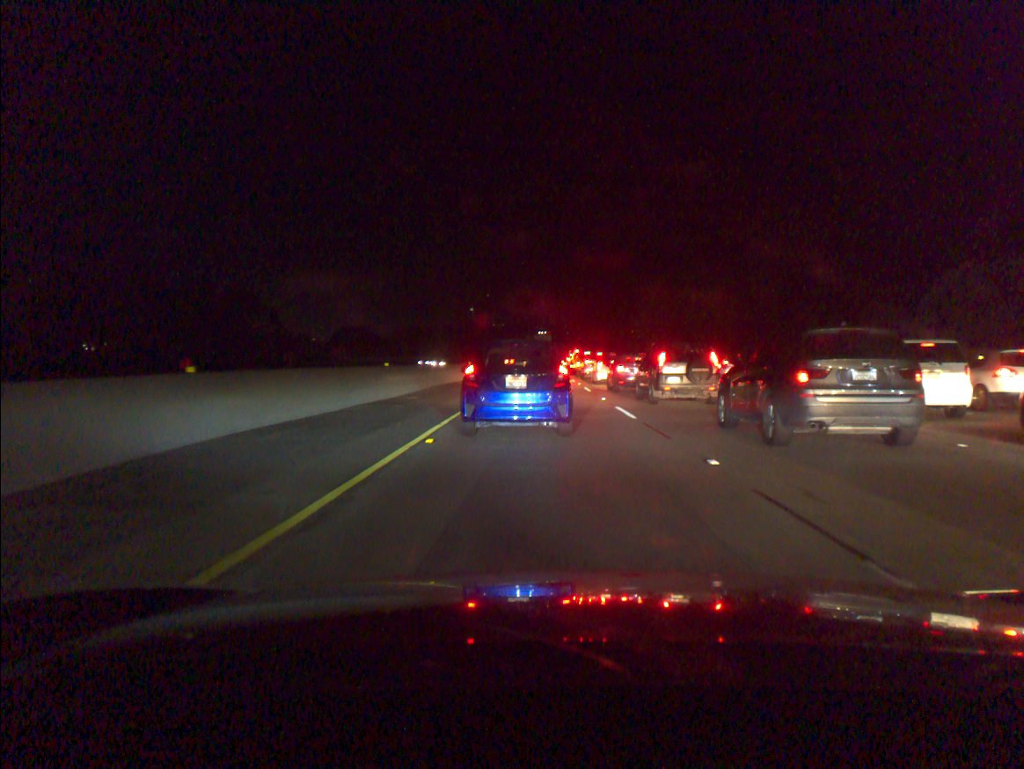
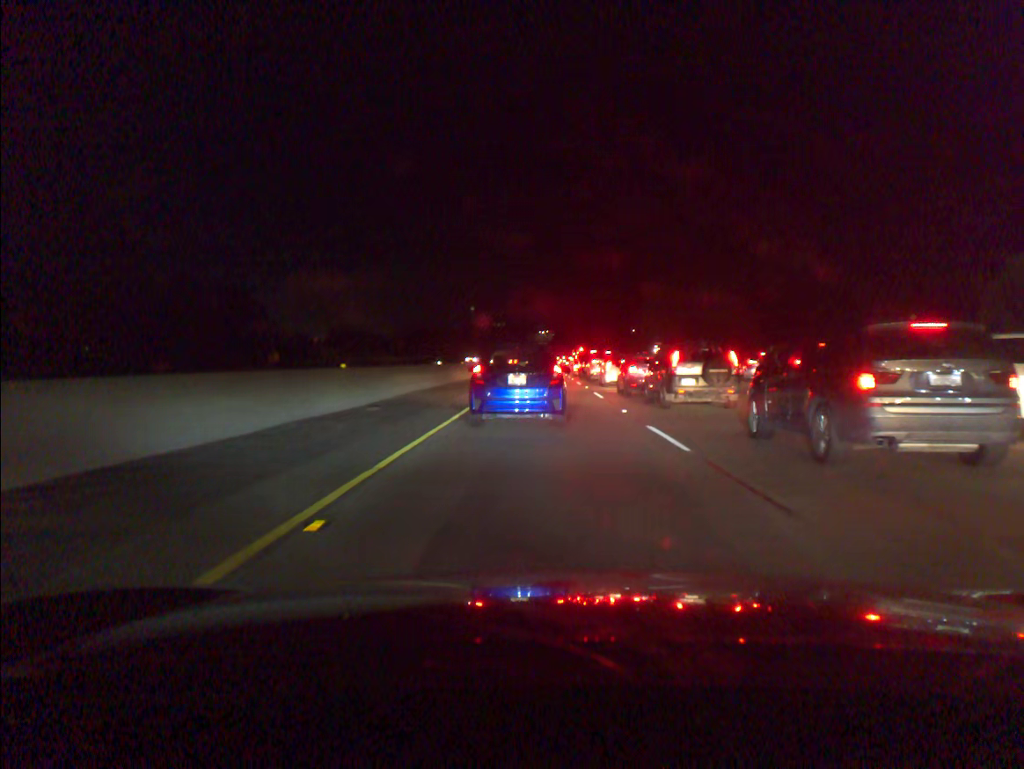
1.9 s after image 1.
(0.0, +5.7) m; -1°
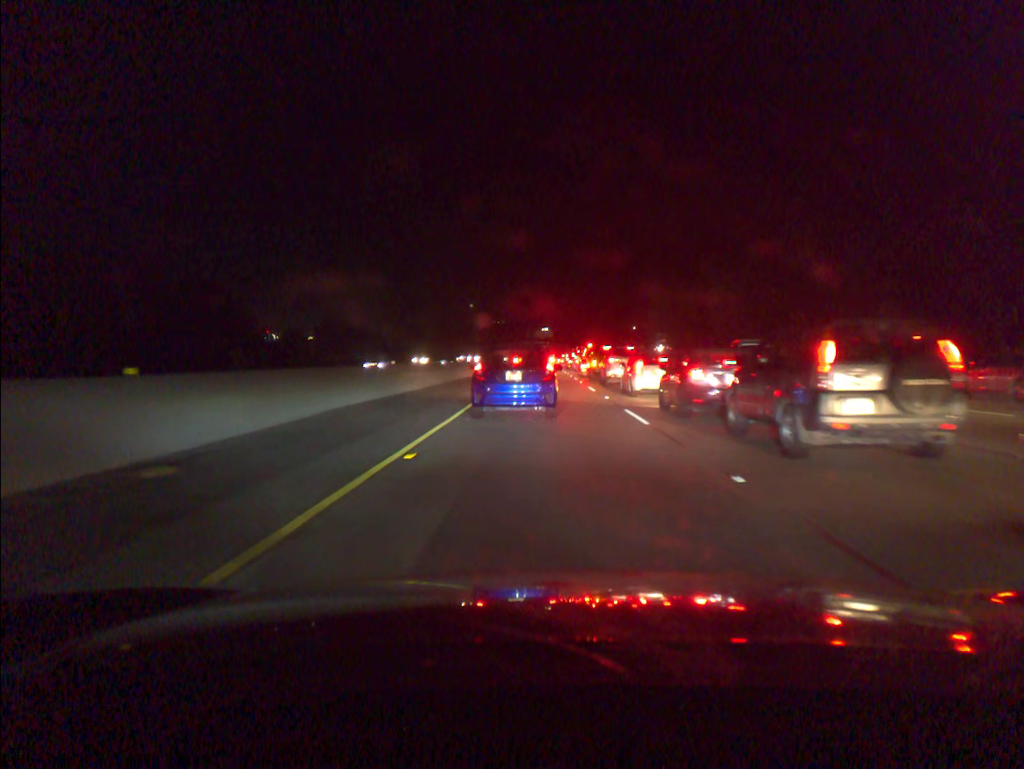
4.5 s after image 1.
(0.0, +10.4) m; 0°
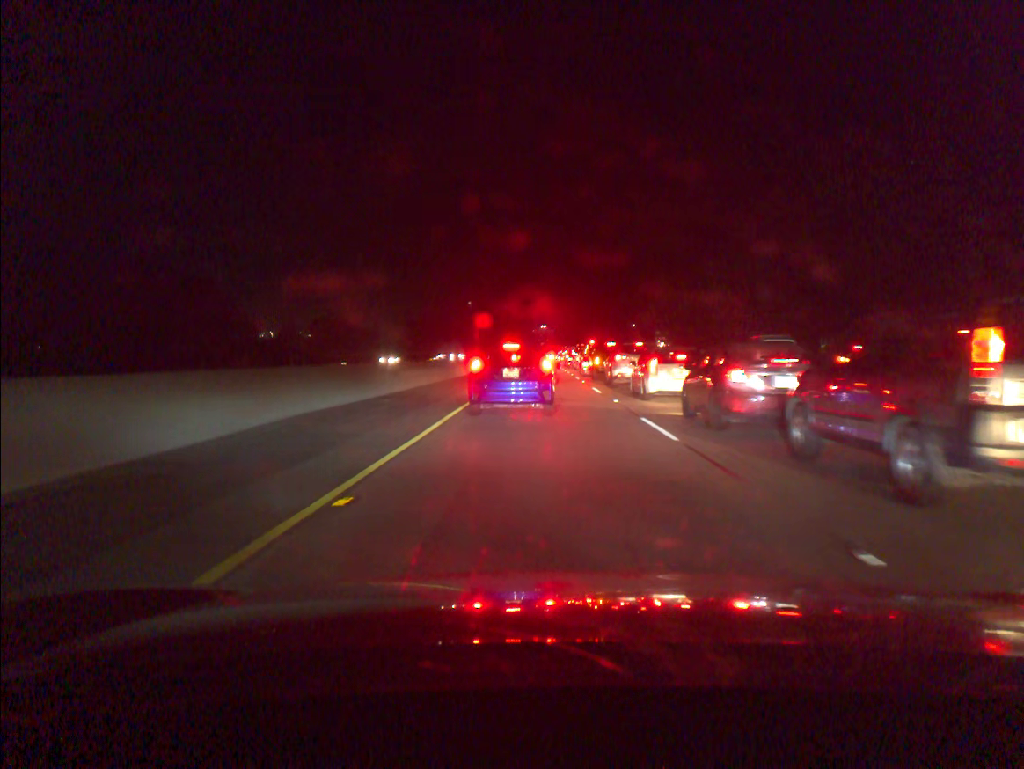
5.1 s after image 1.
(0.0, +3.1) m; 0°
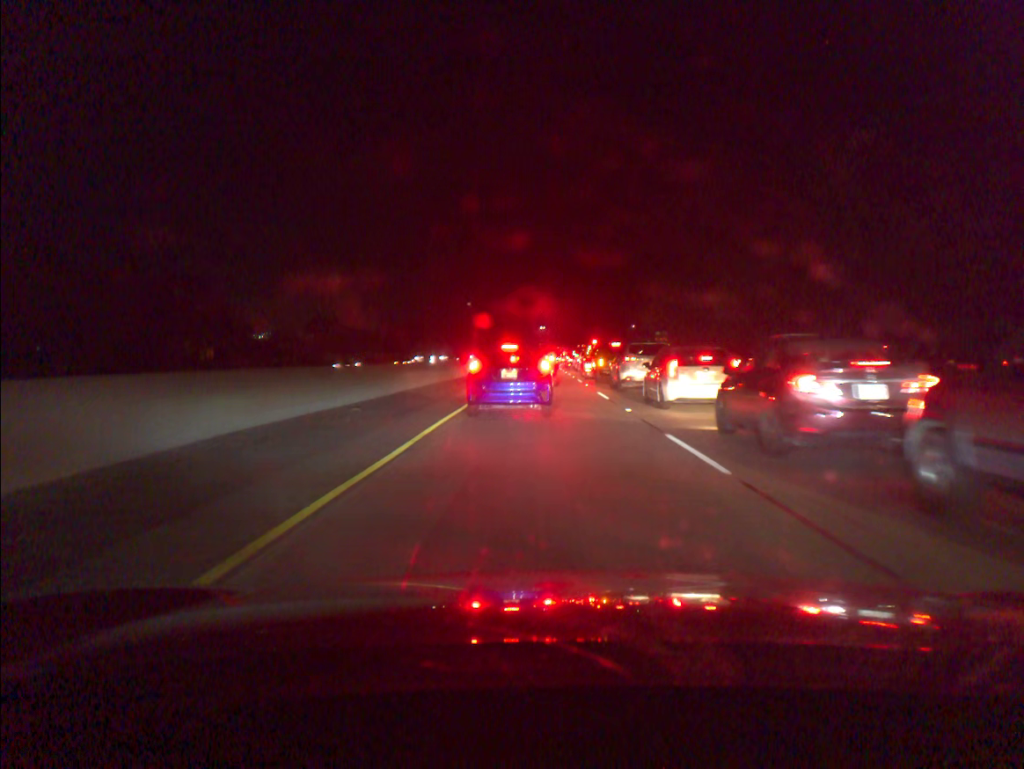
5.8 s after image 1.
(0.0, +3.1) m; 0°
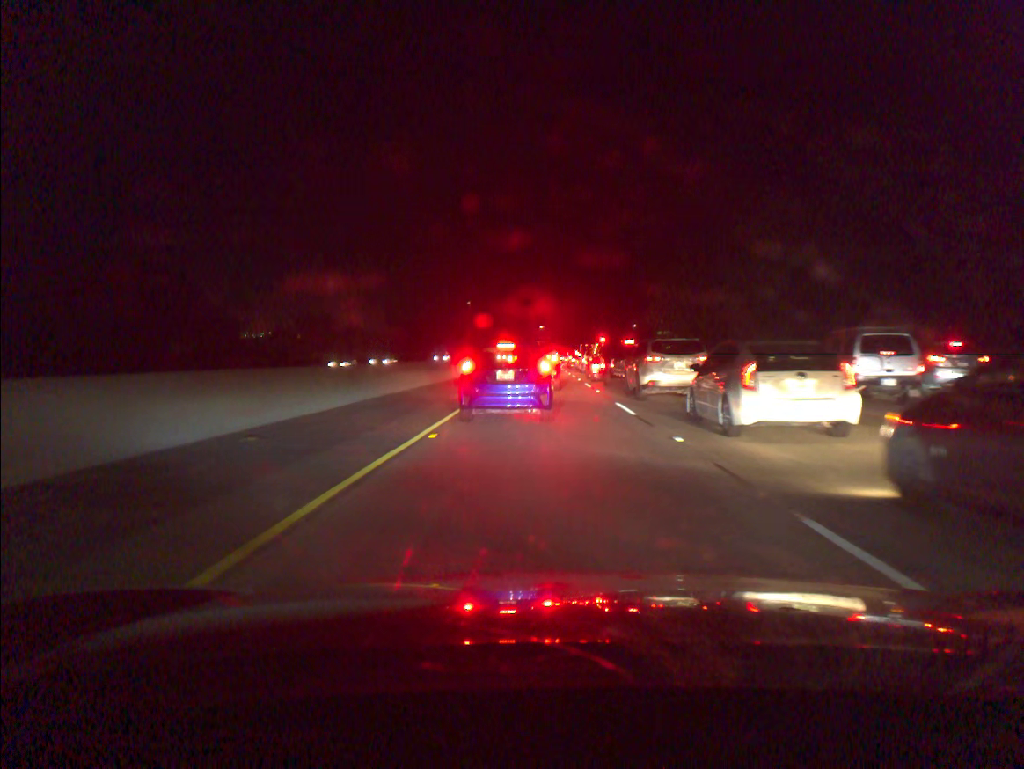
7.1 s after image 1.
(0.0, +6.2) m; 0°
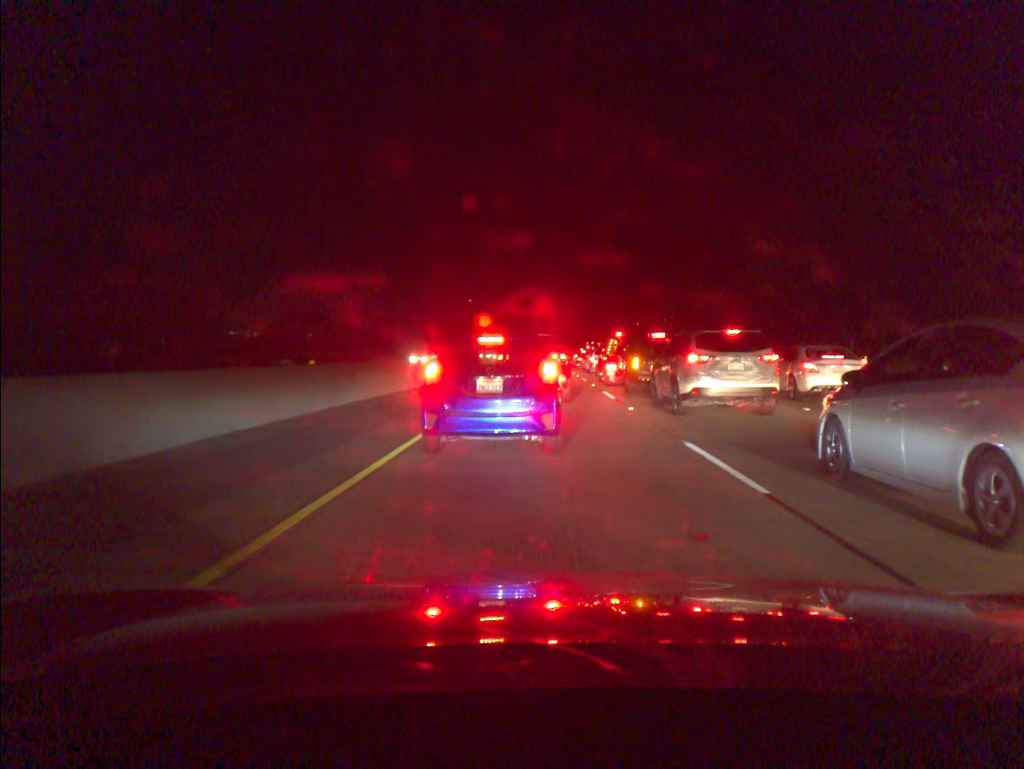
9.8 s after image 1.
(0.0, +9.4) m; 0°
